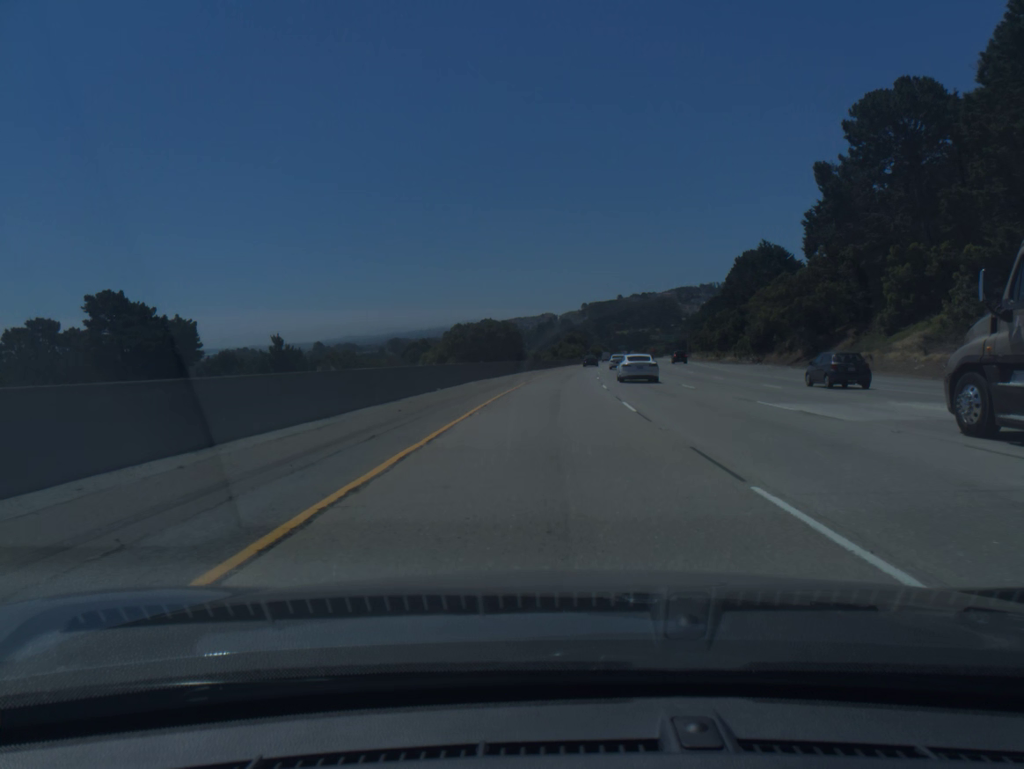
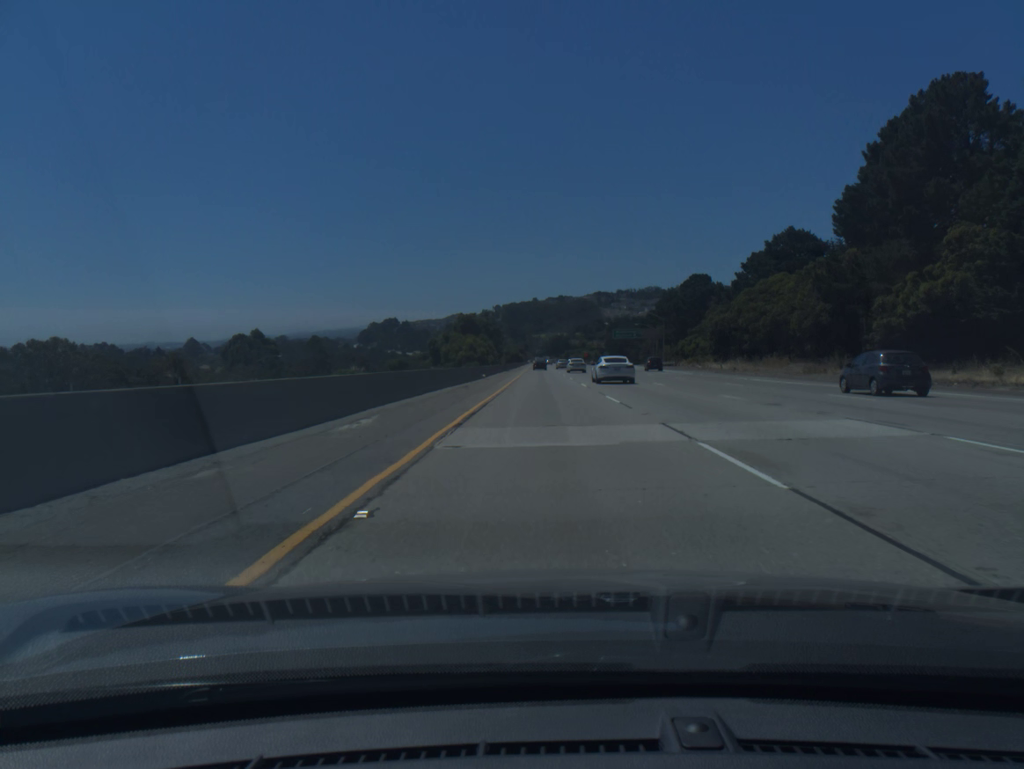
(+5.9, +98.6) m; +6°
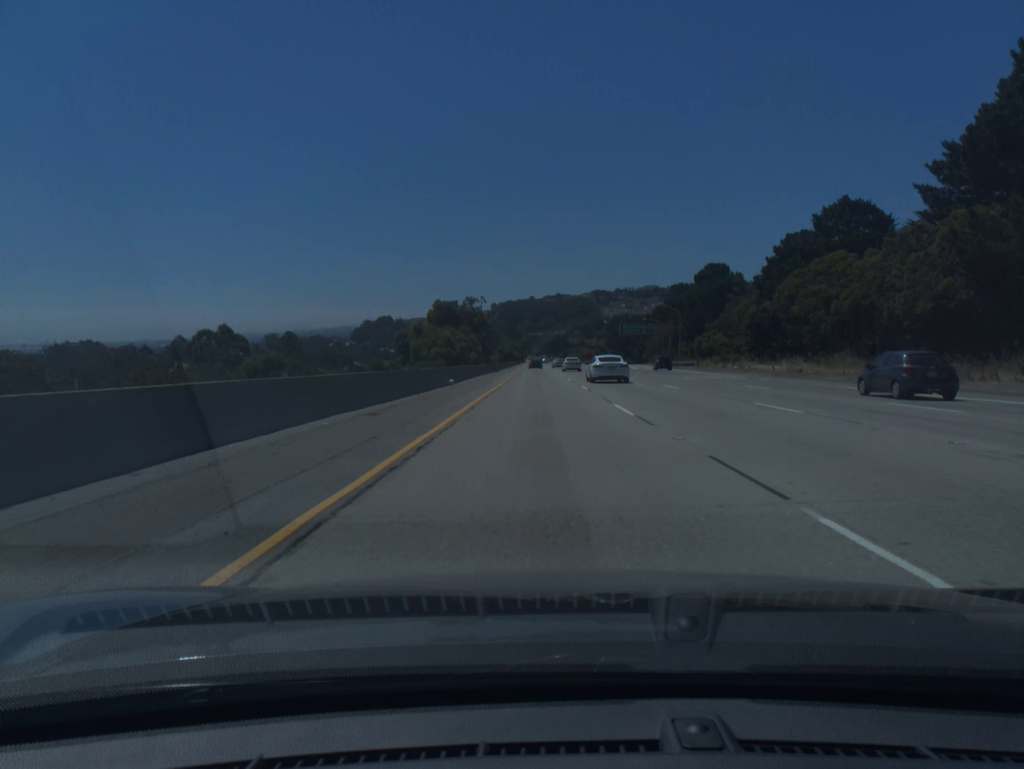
(+0.1, +19.8) m; 0°
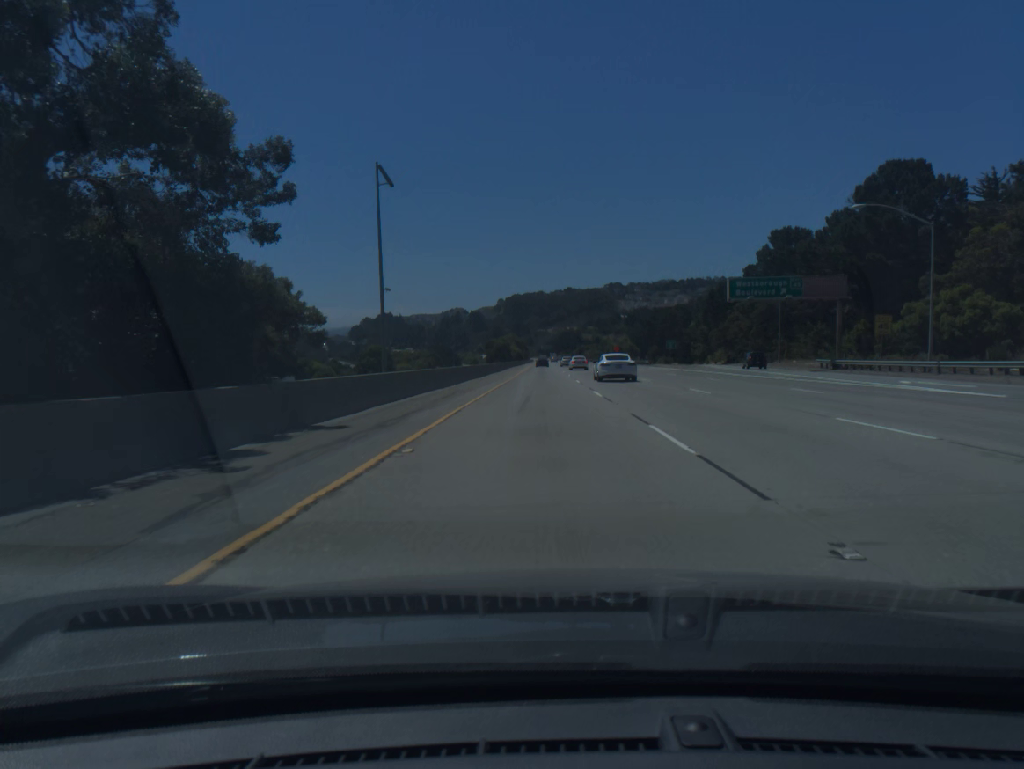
(-0.5, +79.4) m; -1°
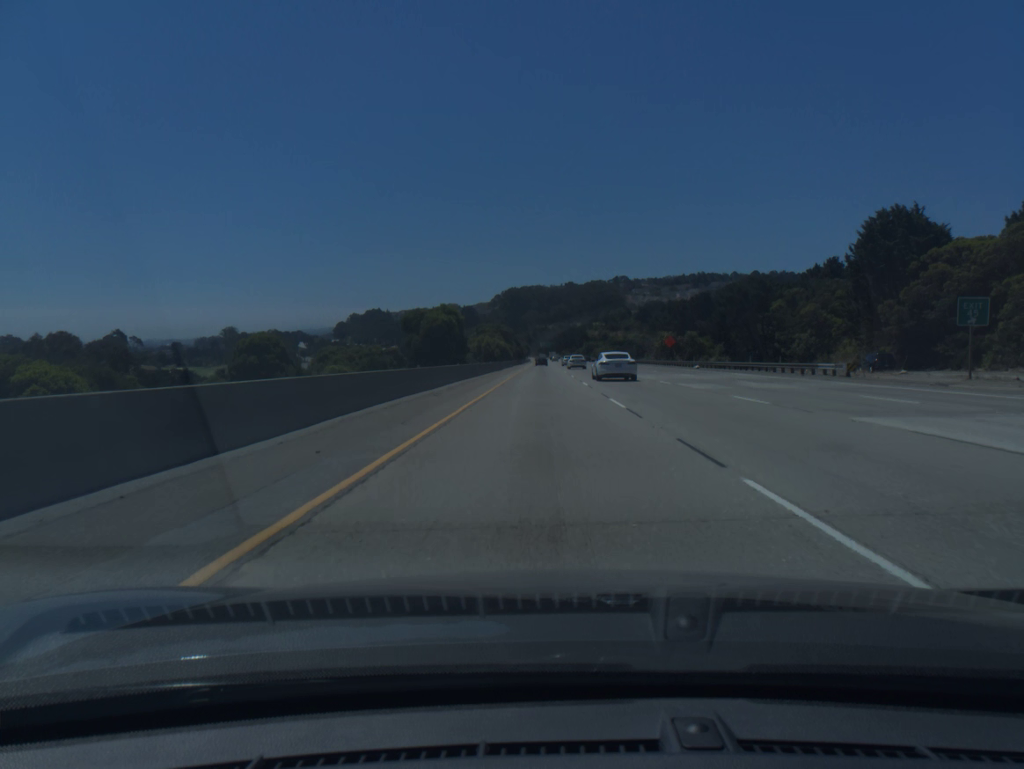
(-0.1, +79.4) m; 0°
